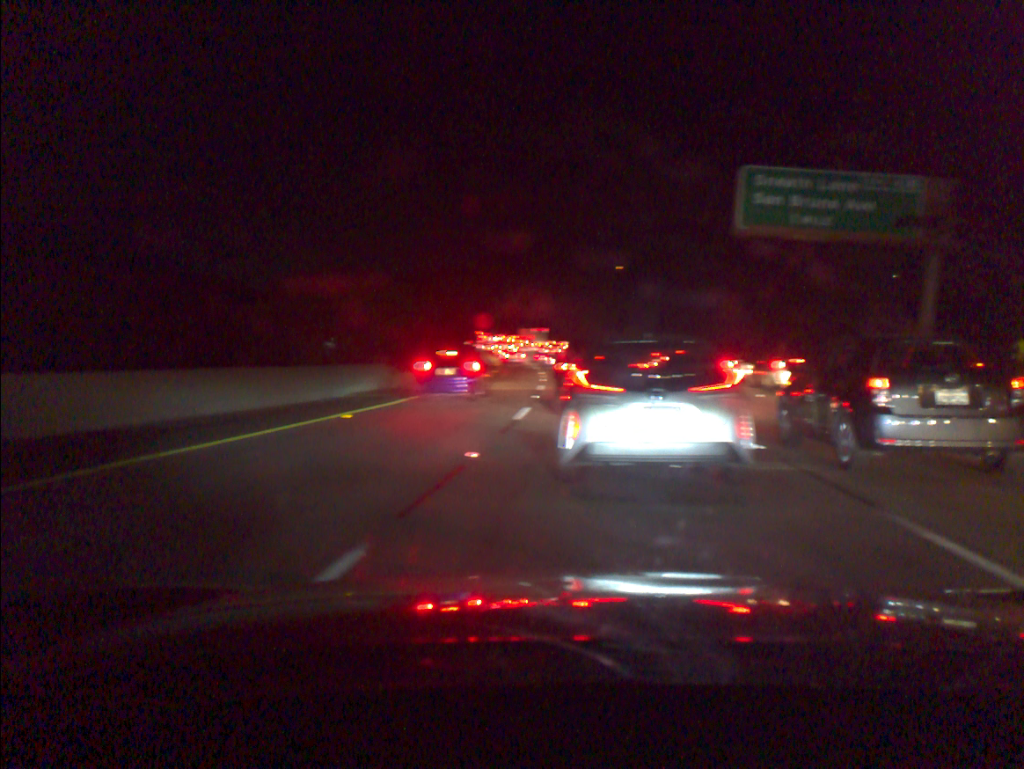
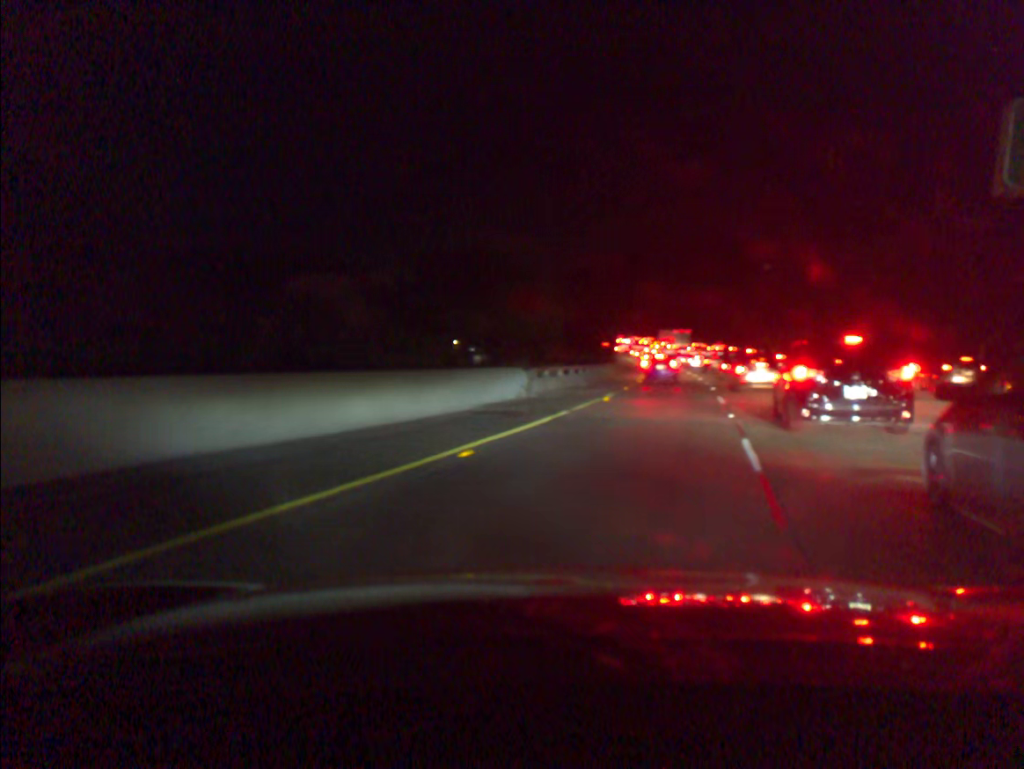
(-0.6, +6.7) m; -1°
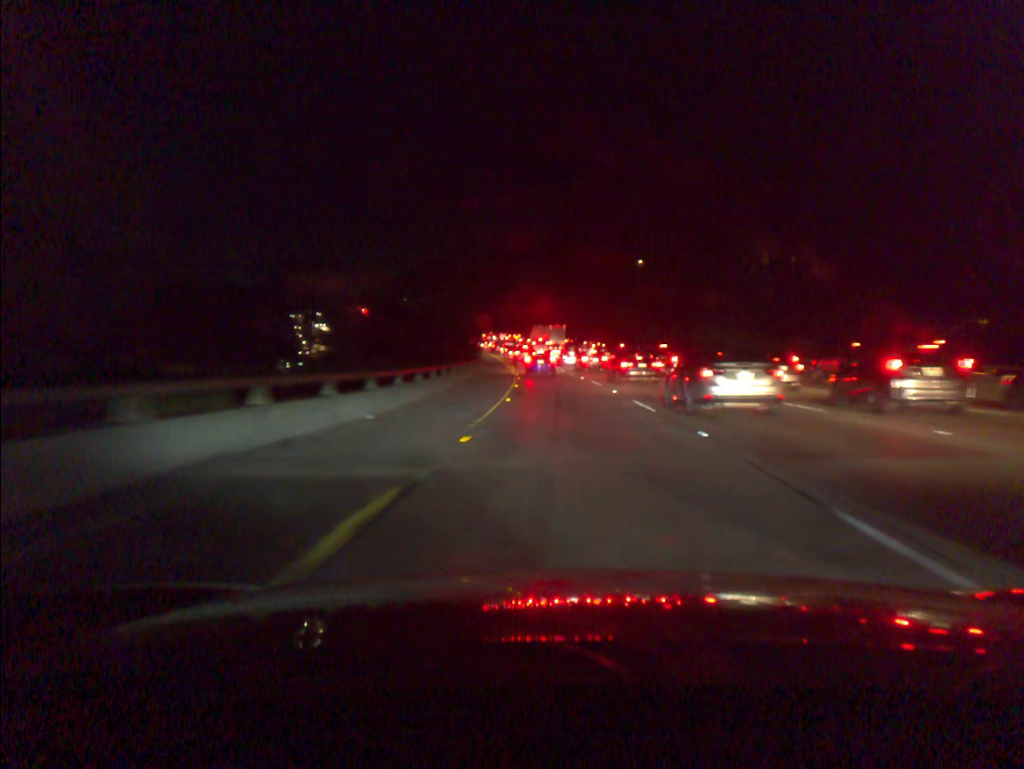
(+2.0, +21.0) m; +7°
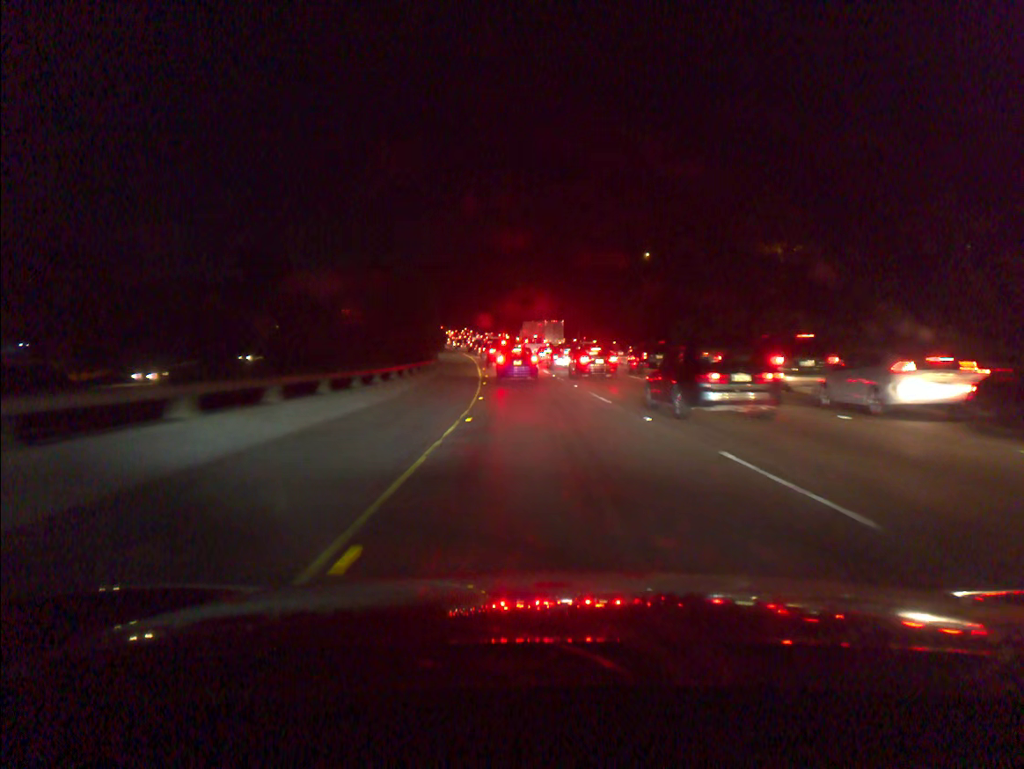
(+0.1, +26.4) m; 0°
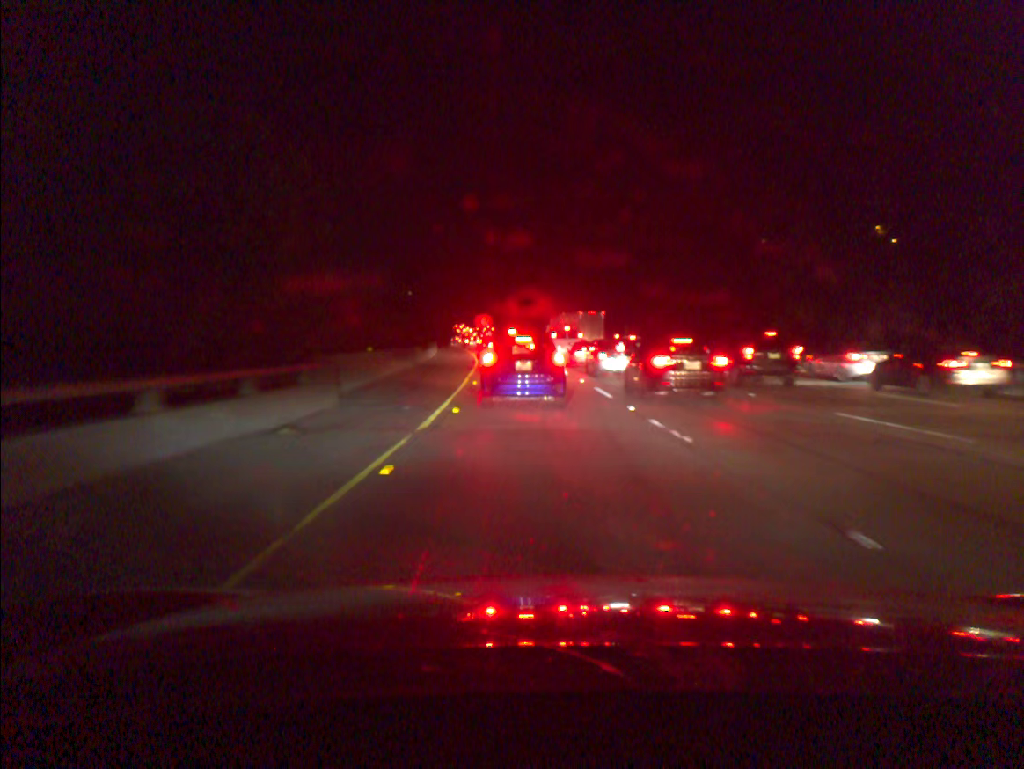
(-0.4, +24.5) m; -3°
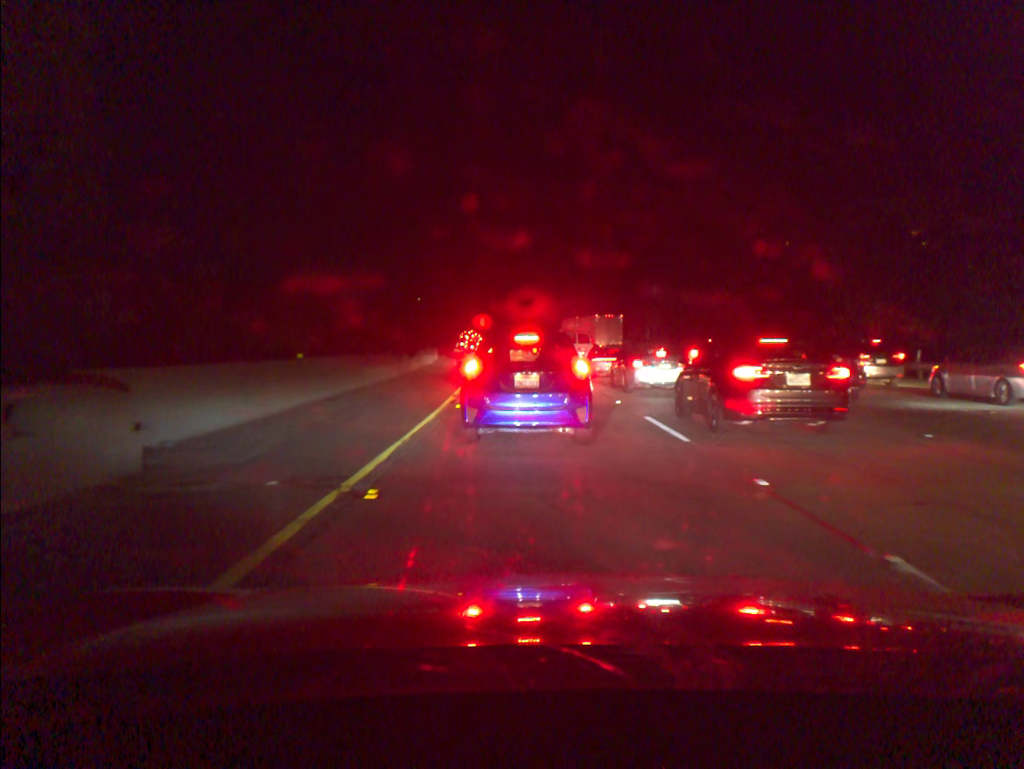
(-0.1, +8.7) m; -1°
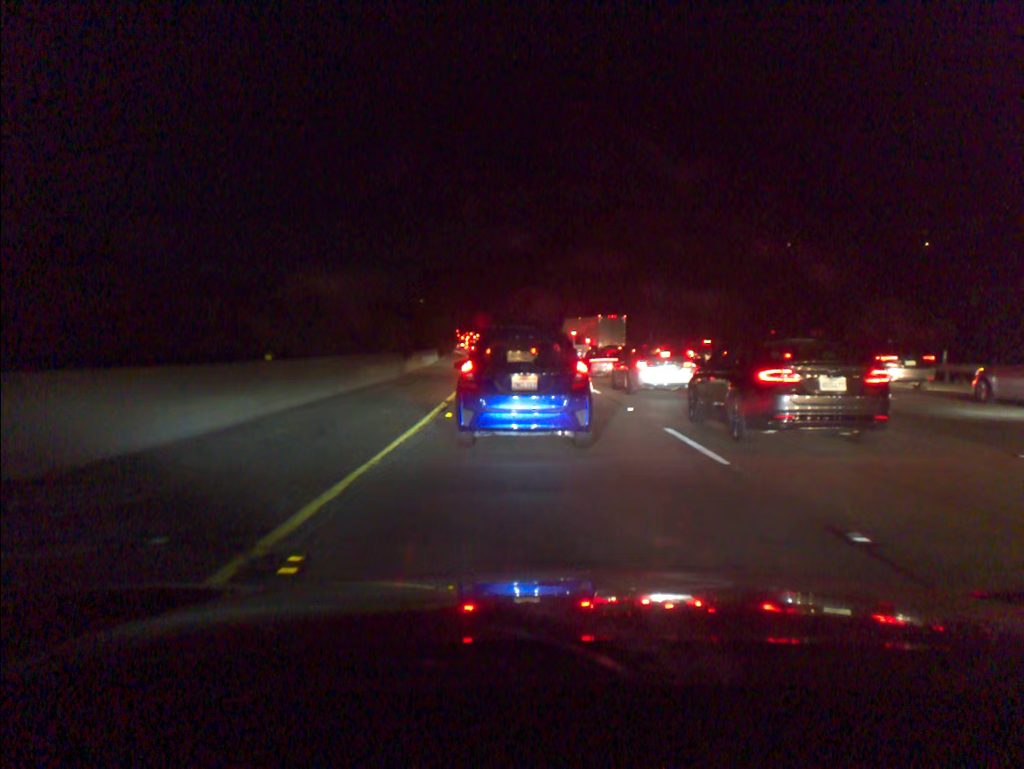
(0.0, +2.3) m; -1°
